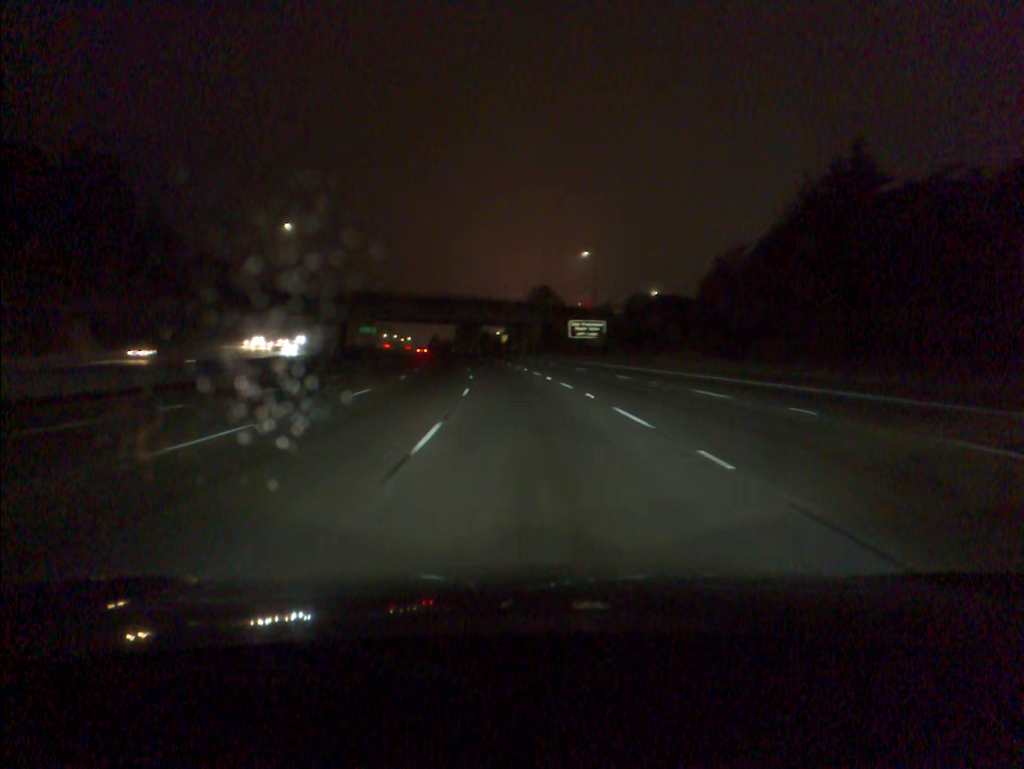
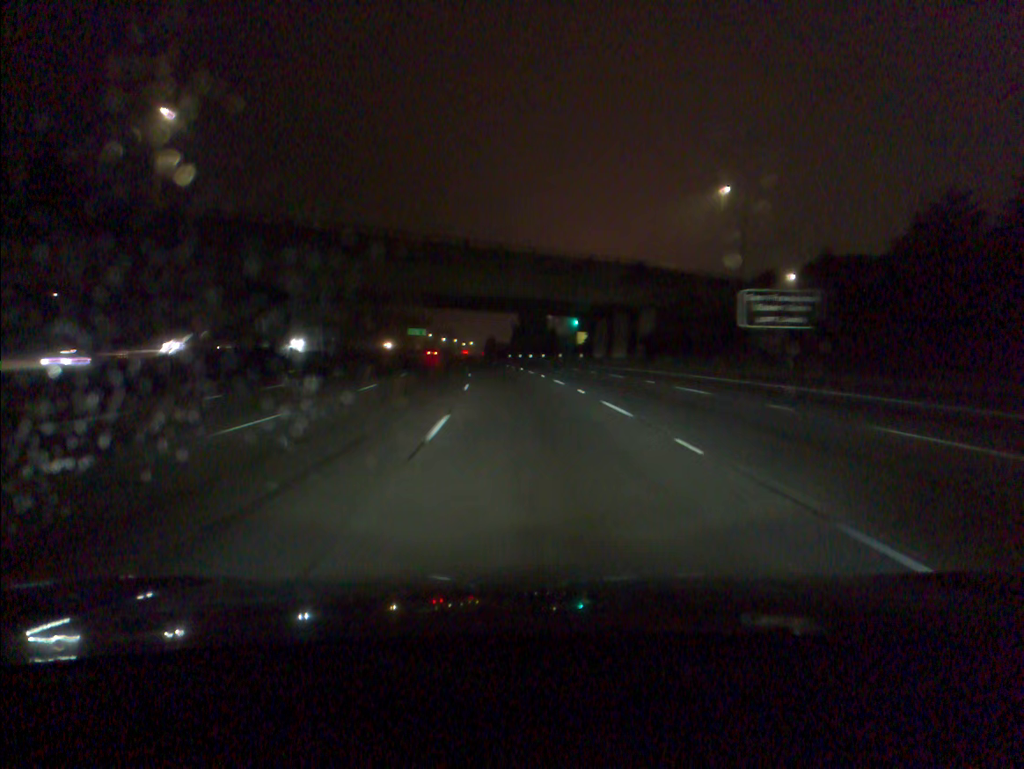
(-2.4, +55.5) m; -5°
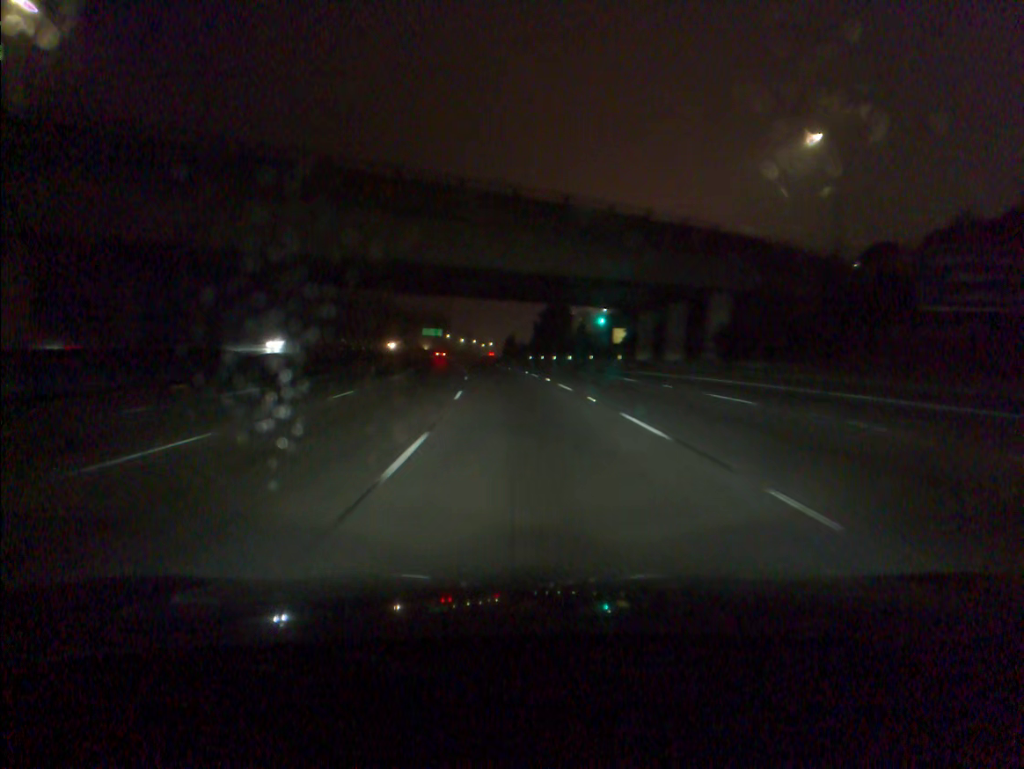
(-0.3, +18.5) m; -2°
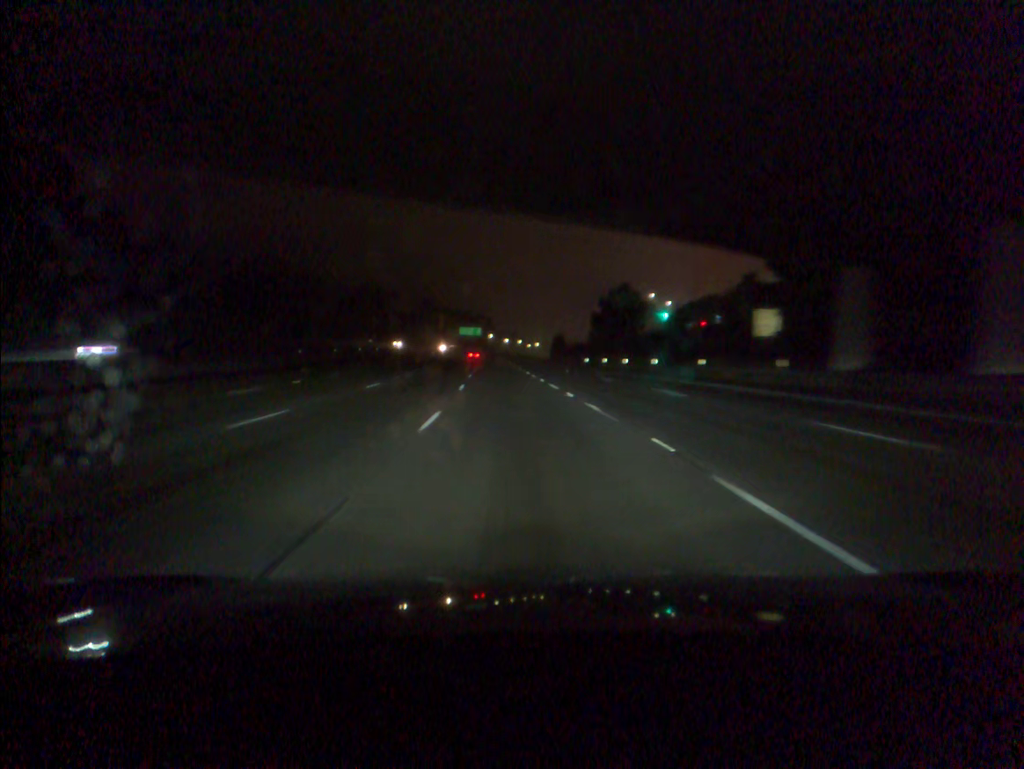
(-1.0, +37.0) m; -3°
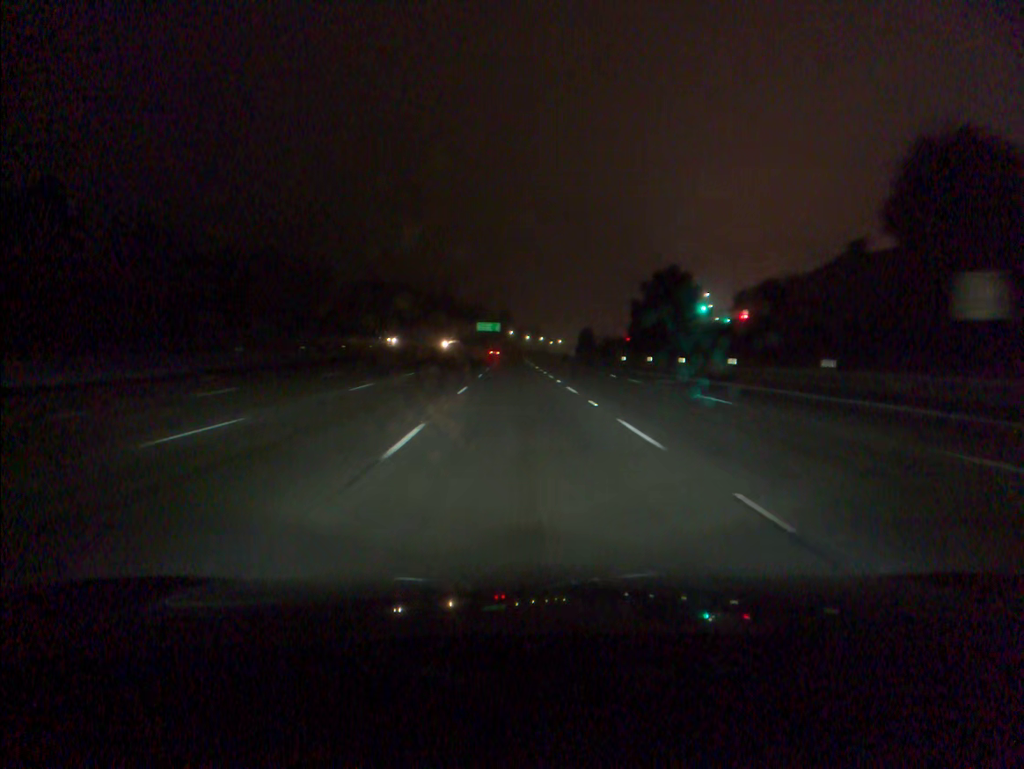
(-0.3, +18.6) m; -2°
